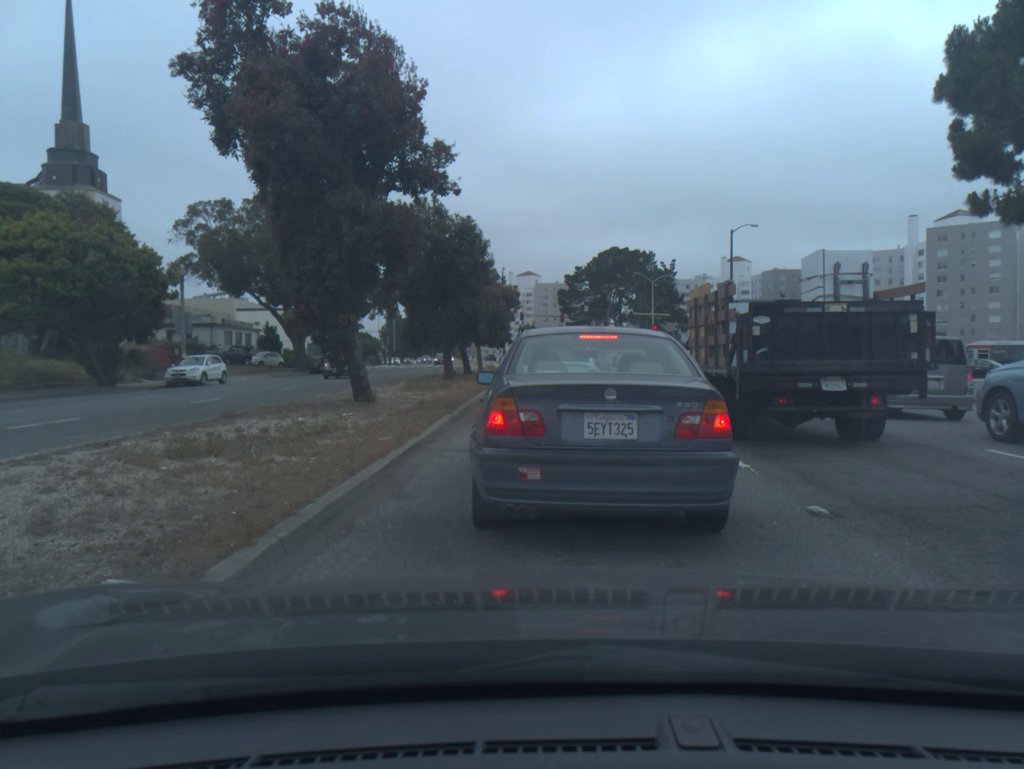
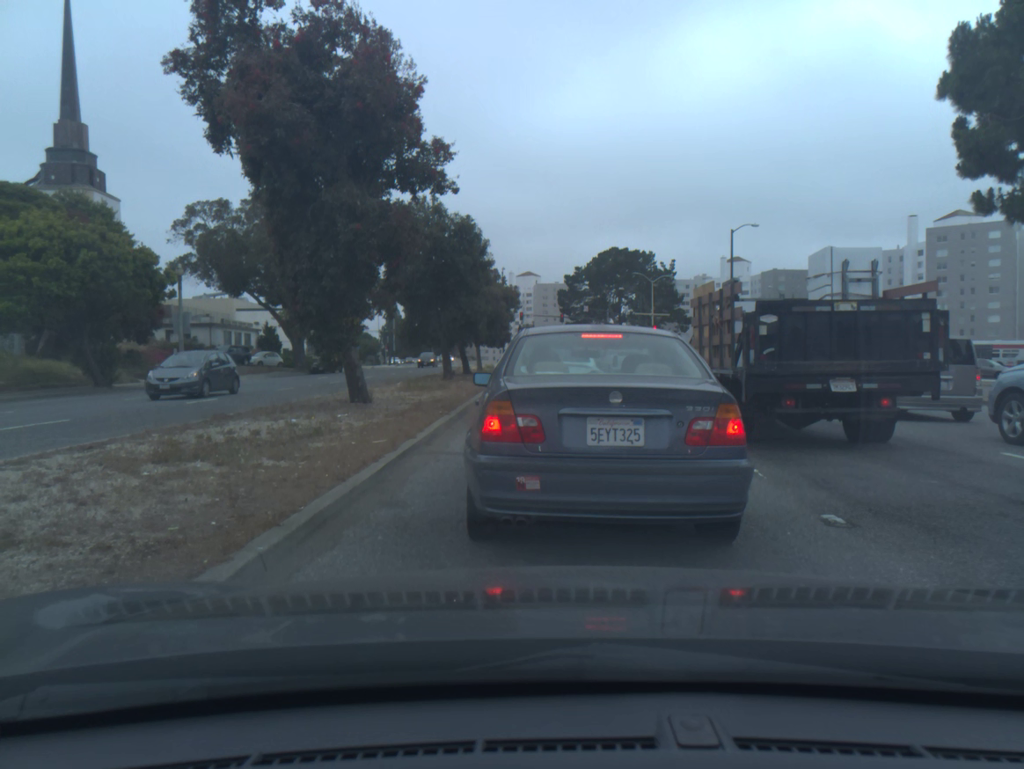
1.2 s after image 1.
(0.0, +0.4) m; 0°
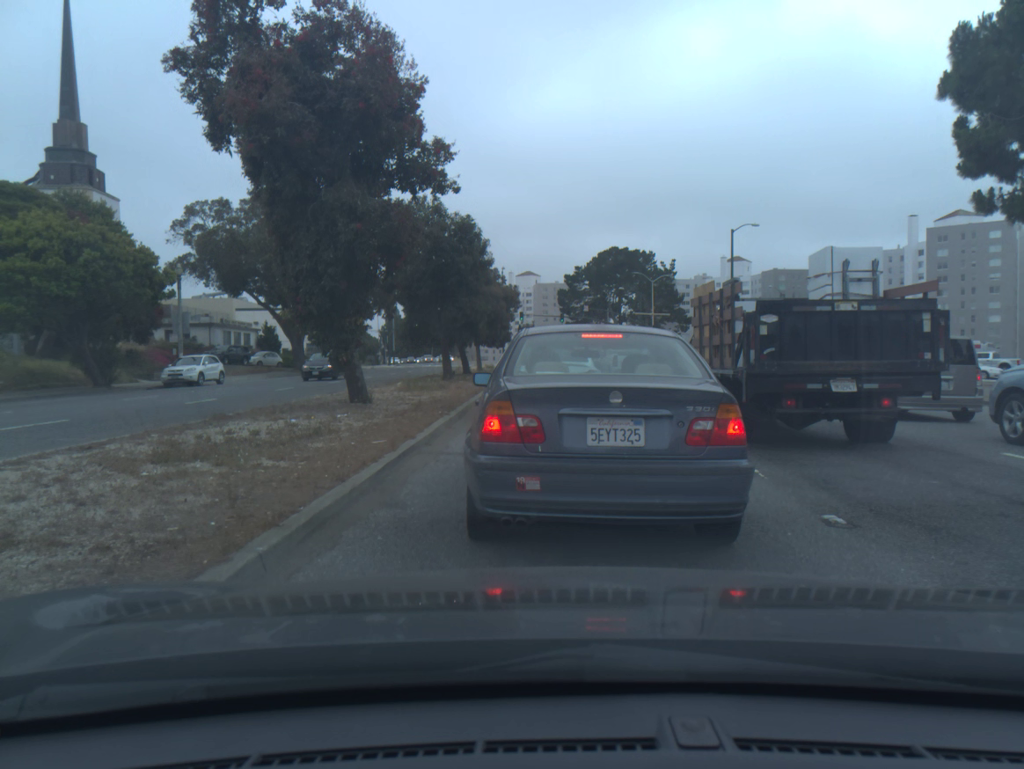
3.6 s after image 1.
(0.0, 0.0) m; 0°
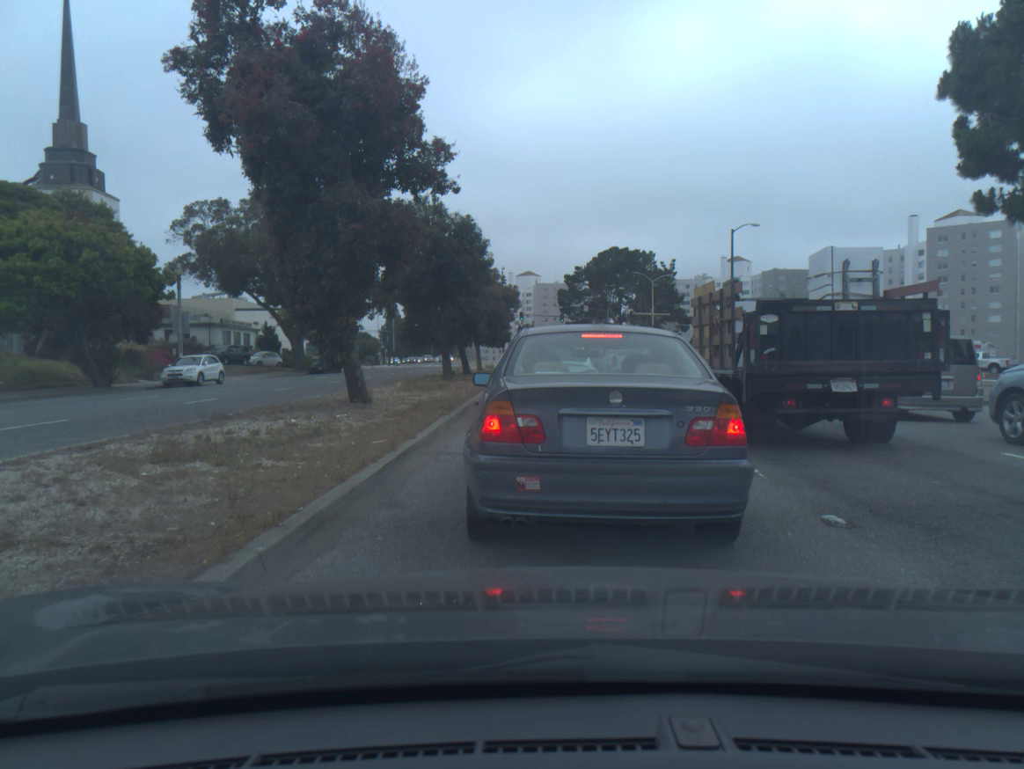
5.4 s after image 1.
(0.0, 0.0) m; 0°
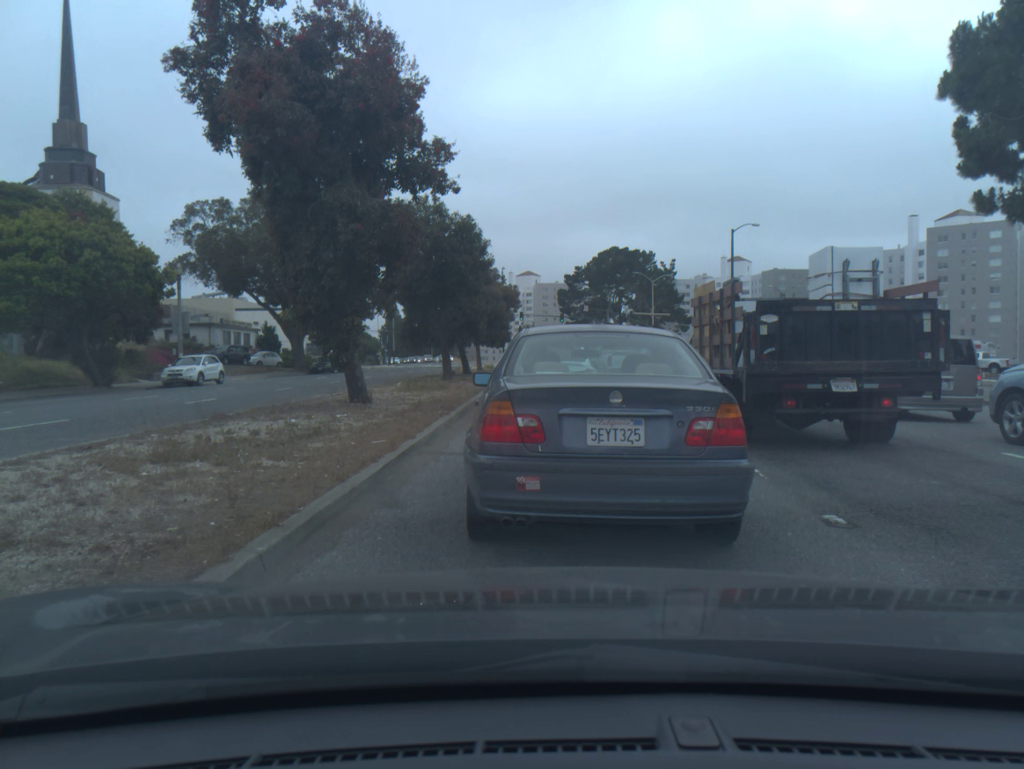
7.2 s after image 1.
(0.0, 0.0) m; 0°
